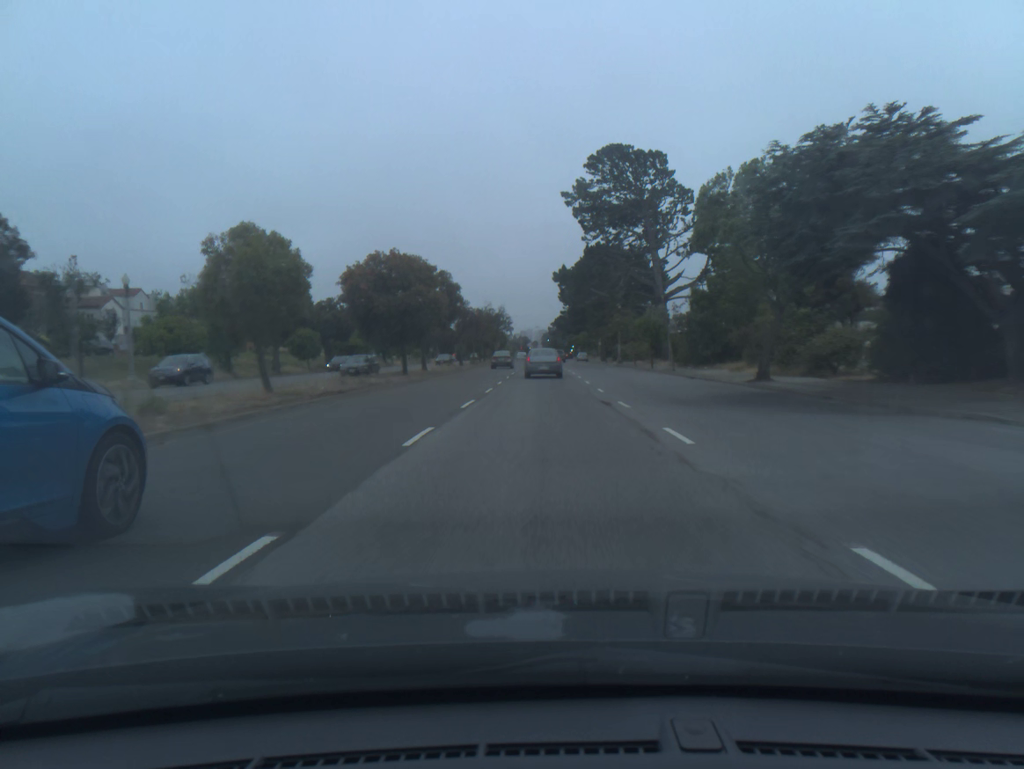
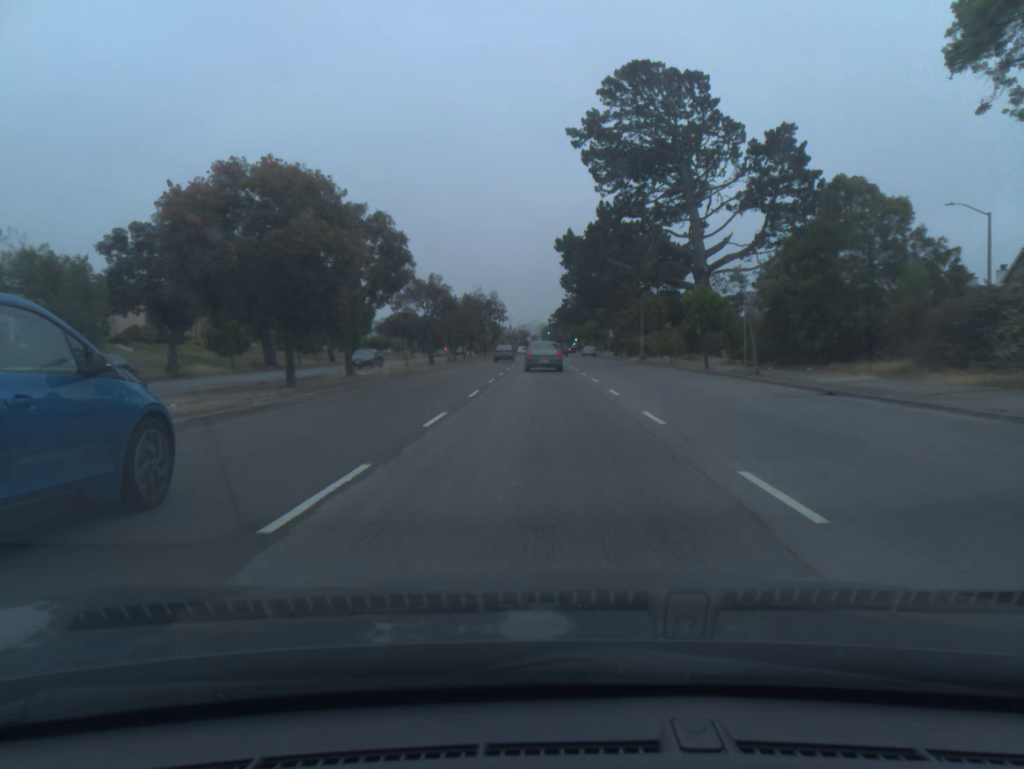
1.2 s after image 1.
(0.0, +19.7) m; 0°
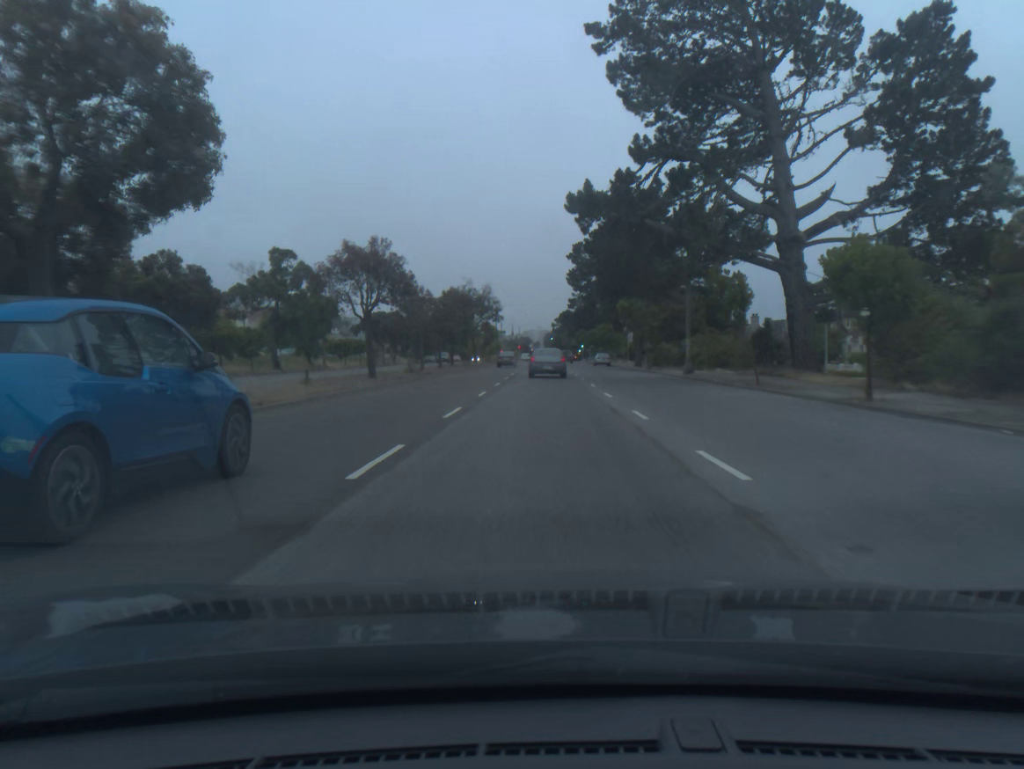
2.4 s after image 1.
(-0.1, +19.5) m; 0°
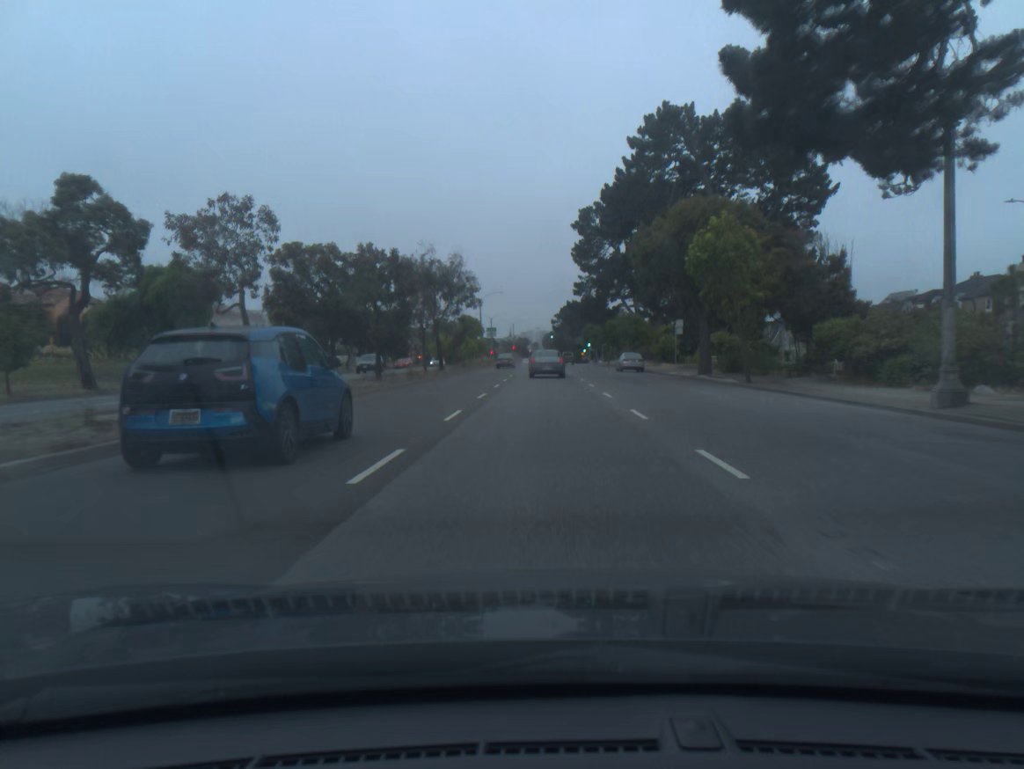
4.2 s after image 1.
(+0.1, +29.1) m; 0°
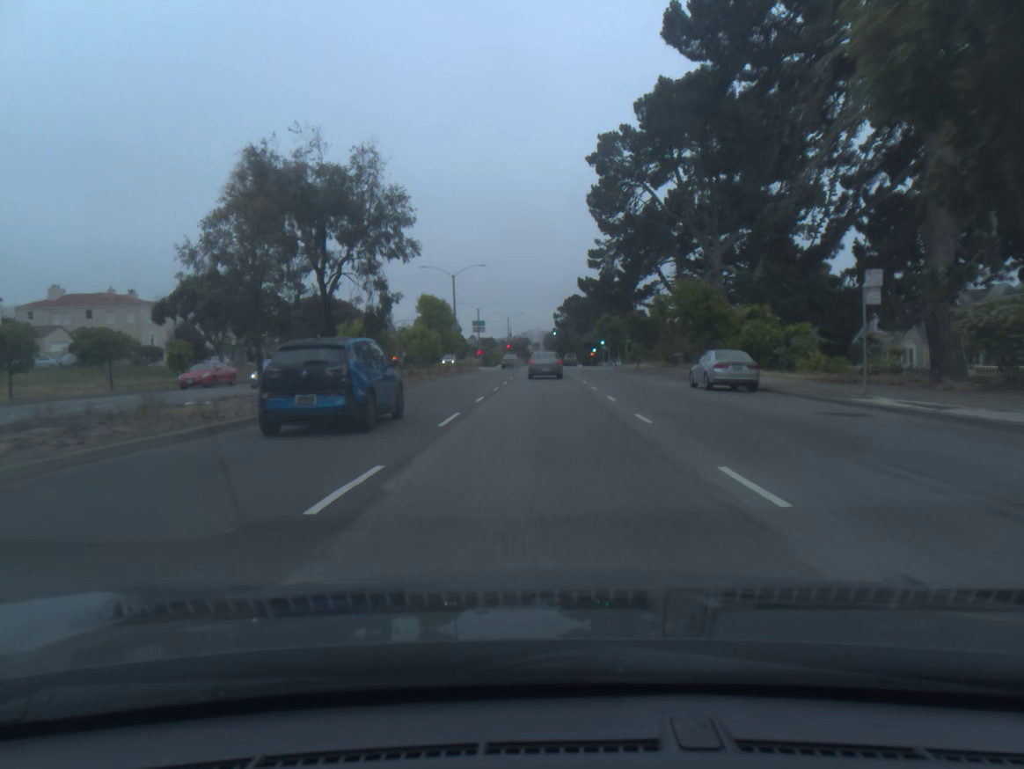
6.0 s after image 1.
(-0.1, +30.1) m; 0°
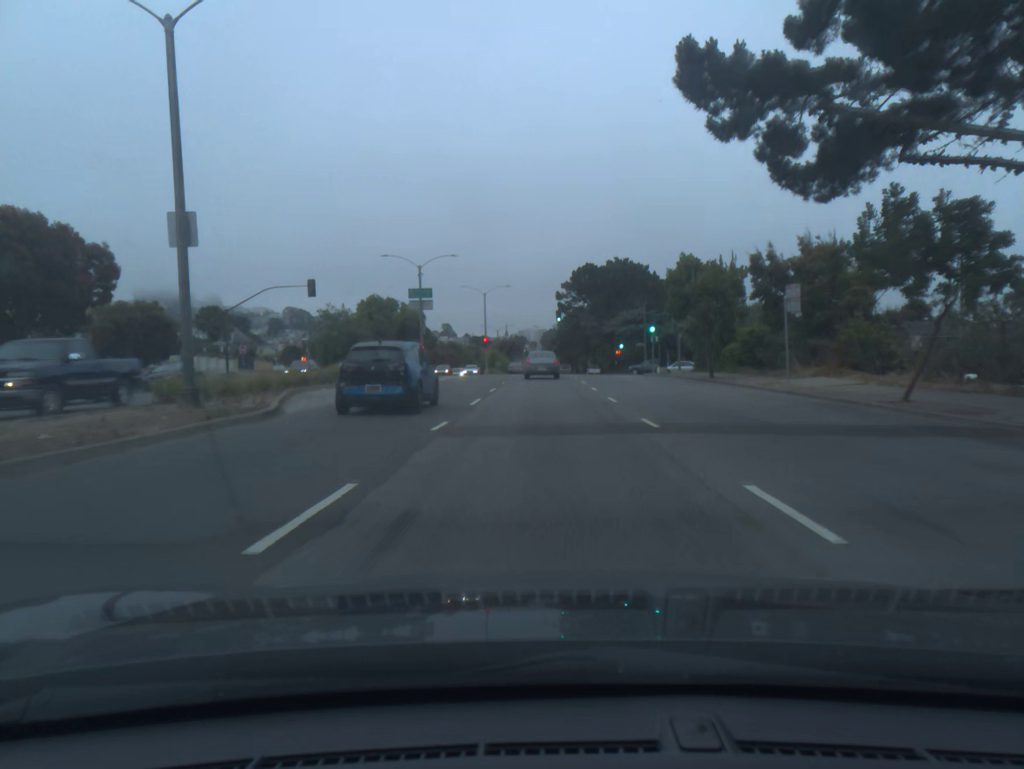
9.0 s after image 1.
(0.0, +52.0) m; 0°
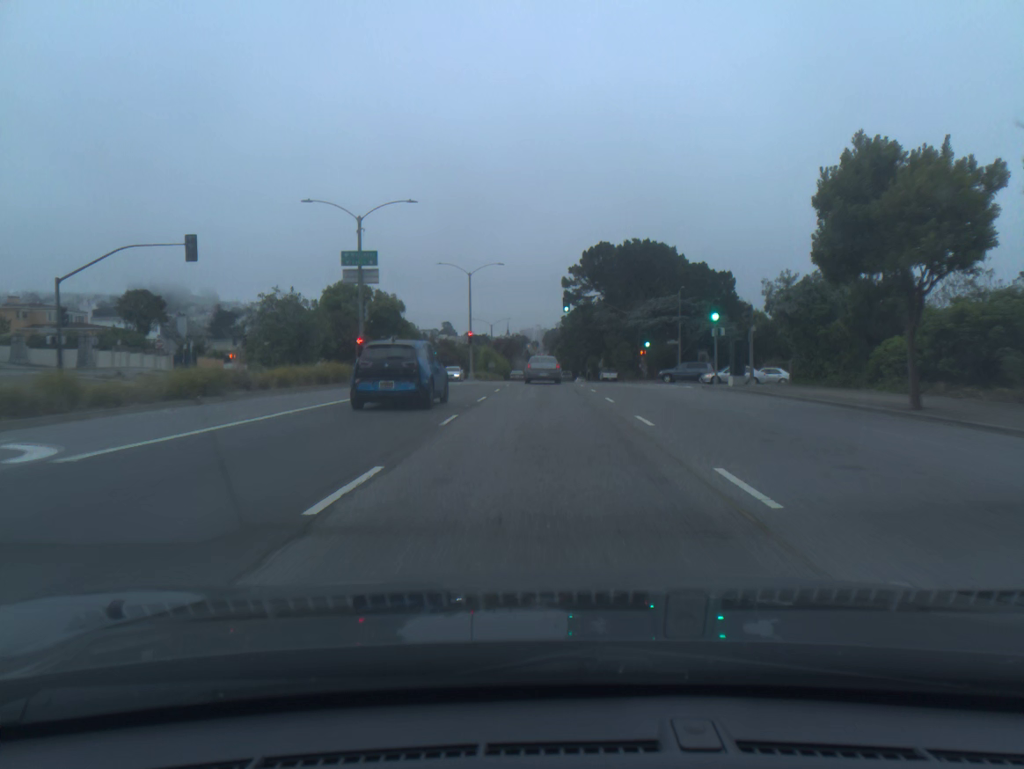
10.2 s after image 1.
(0.0, +20.8) m; 0°
